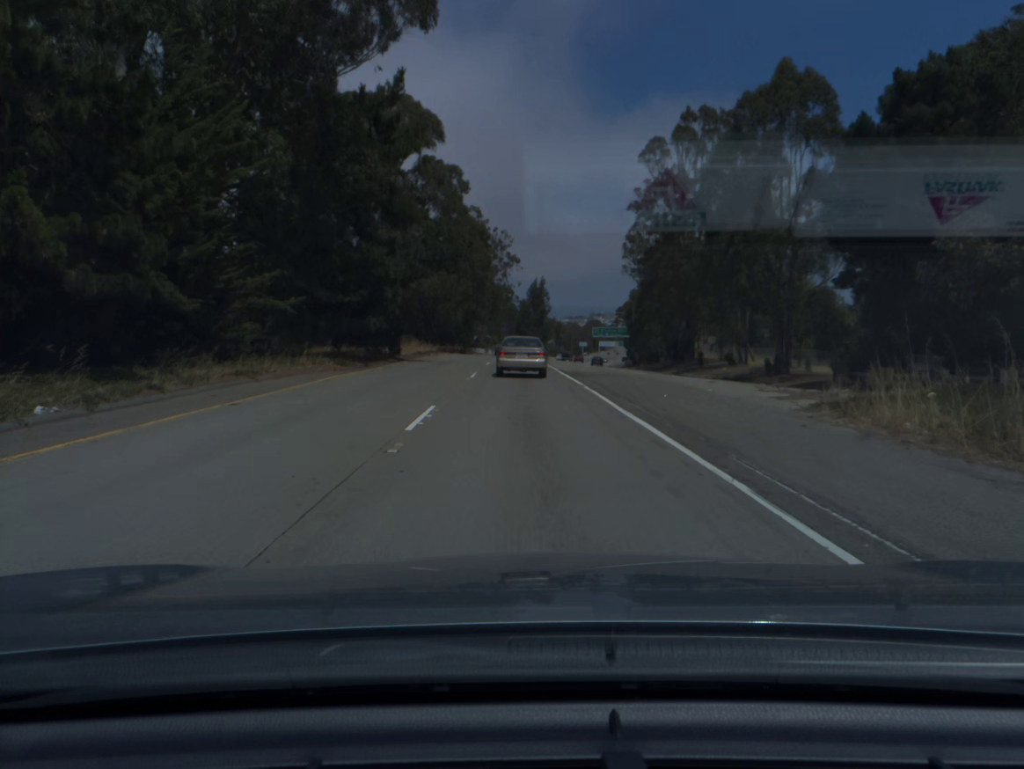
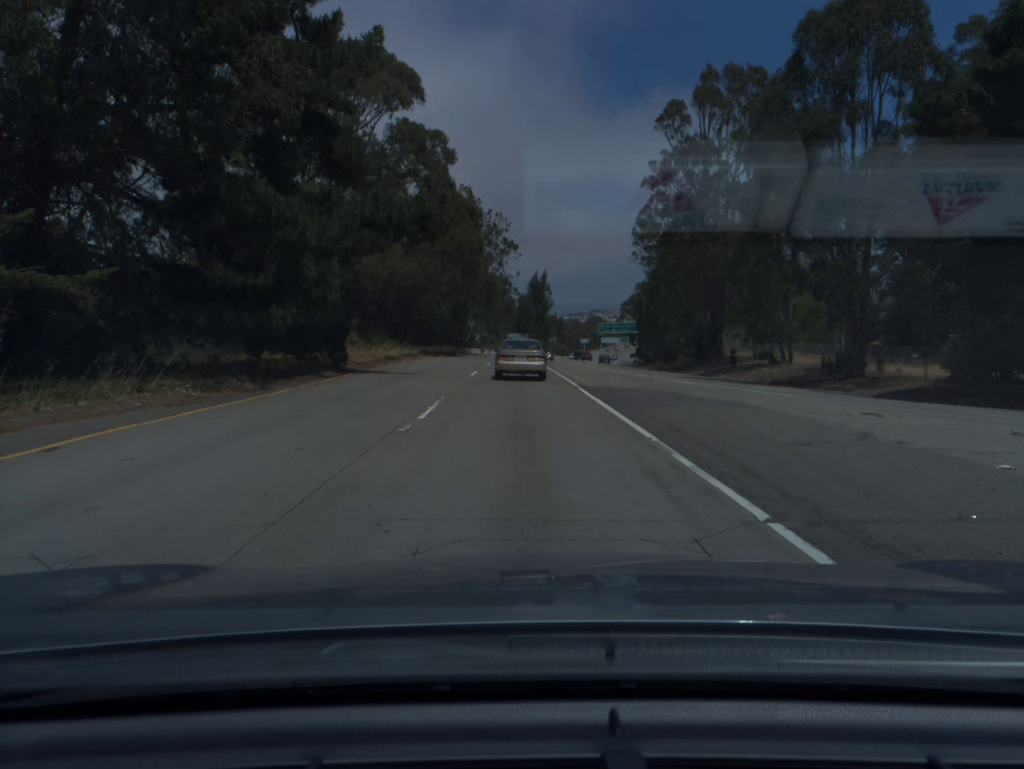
(0.0, +13.1) m; 0°
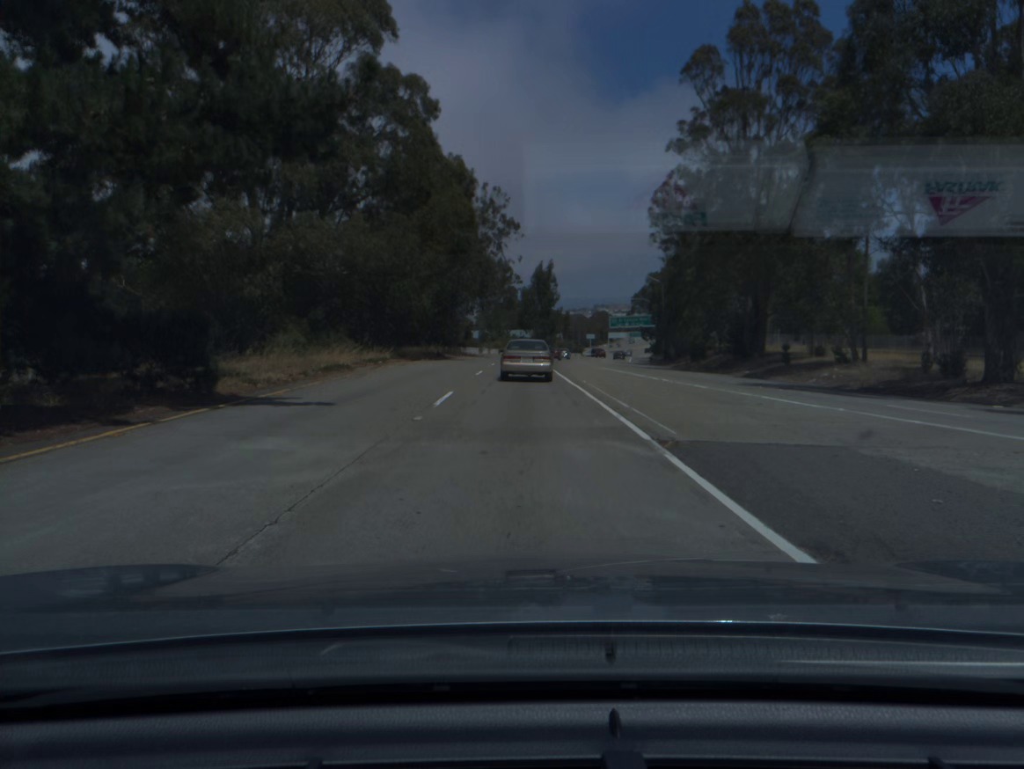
(0.0, +13.1) m; 0°
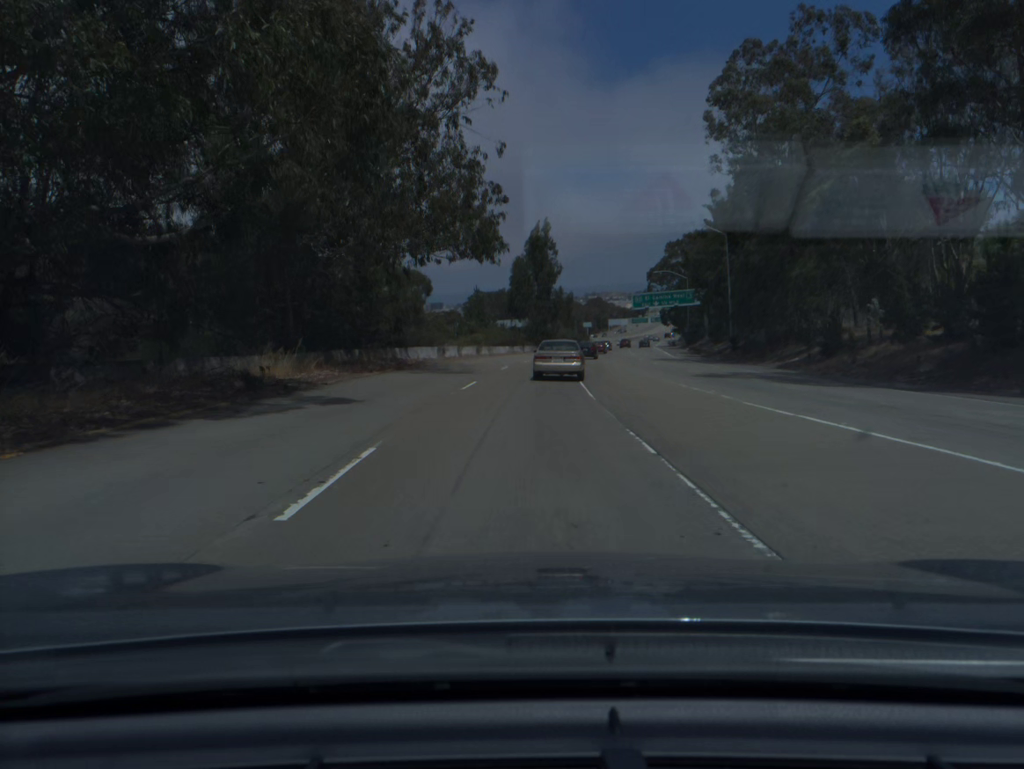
(-0.1, +39.3) m; +1°
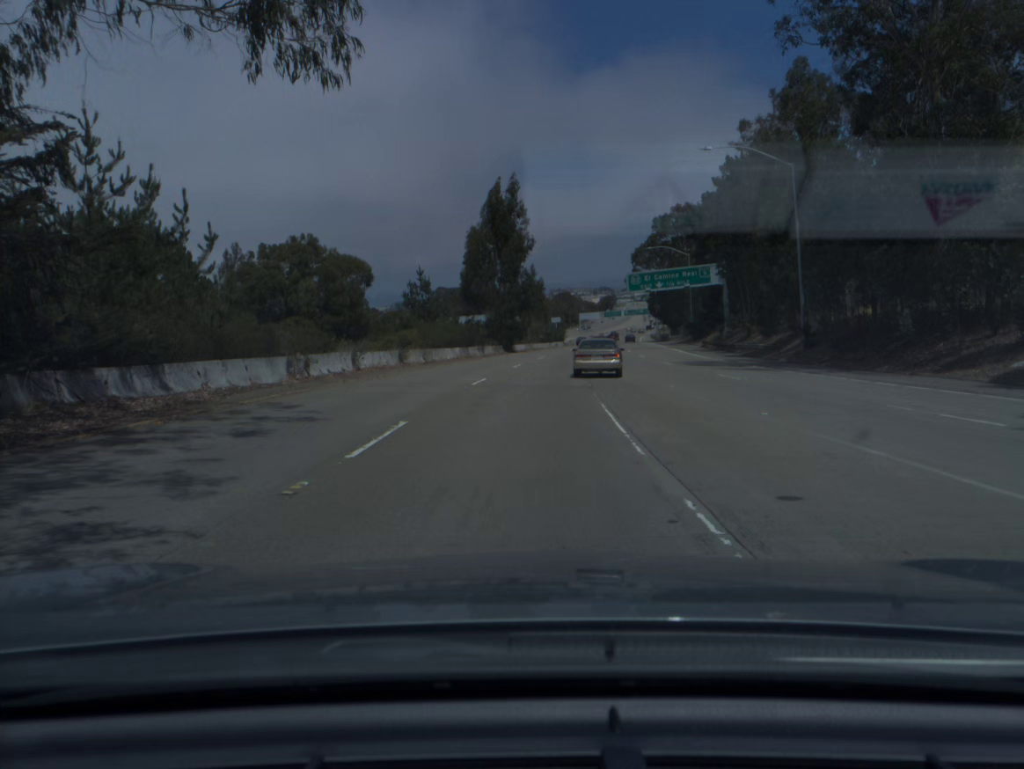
(+0.5, +26.8) m; +2°
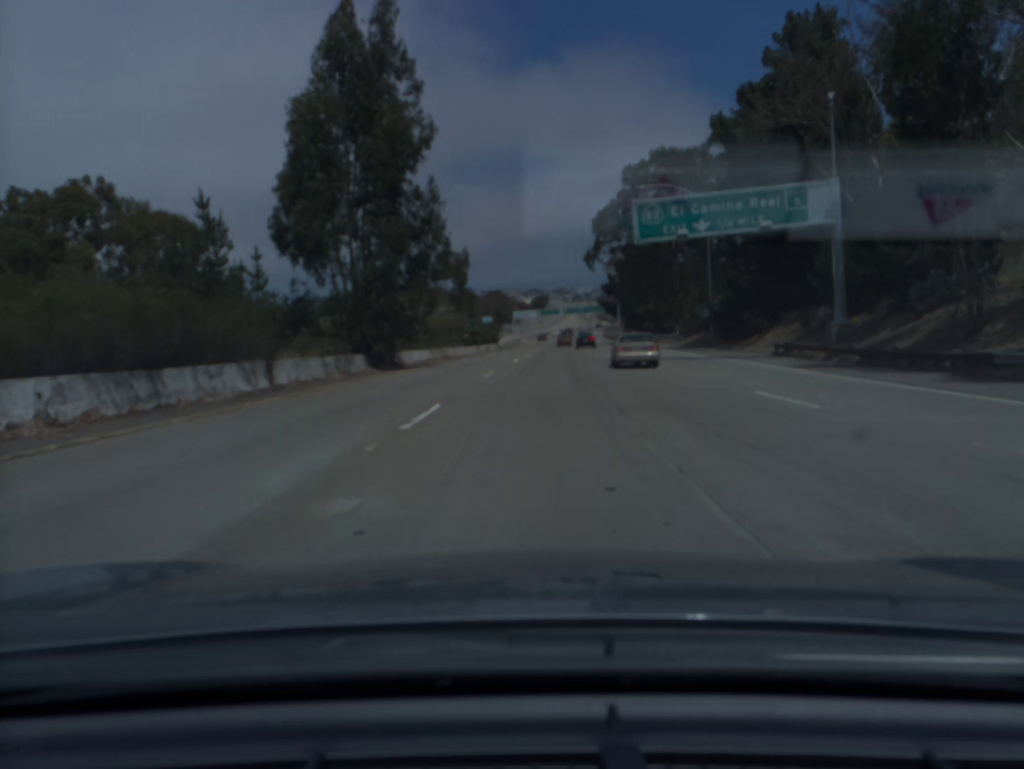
(+1.6, +42.1) m; +5°
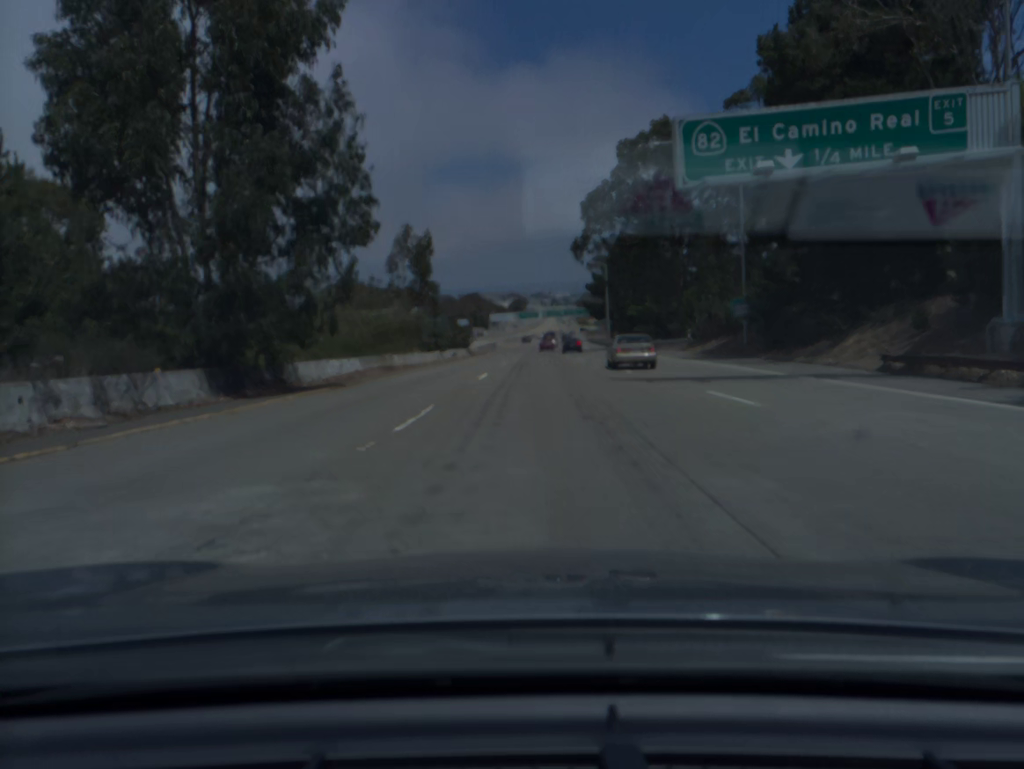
(+0.2, +14.7) m; +2°
